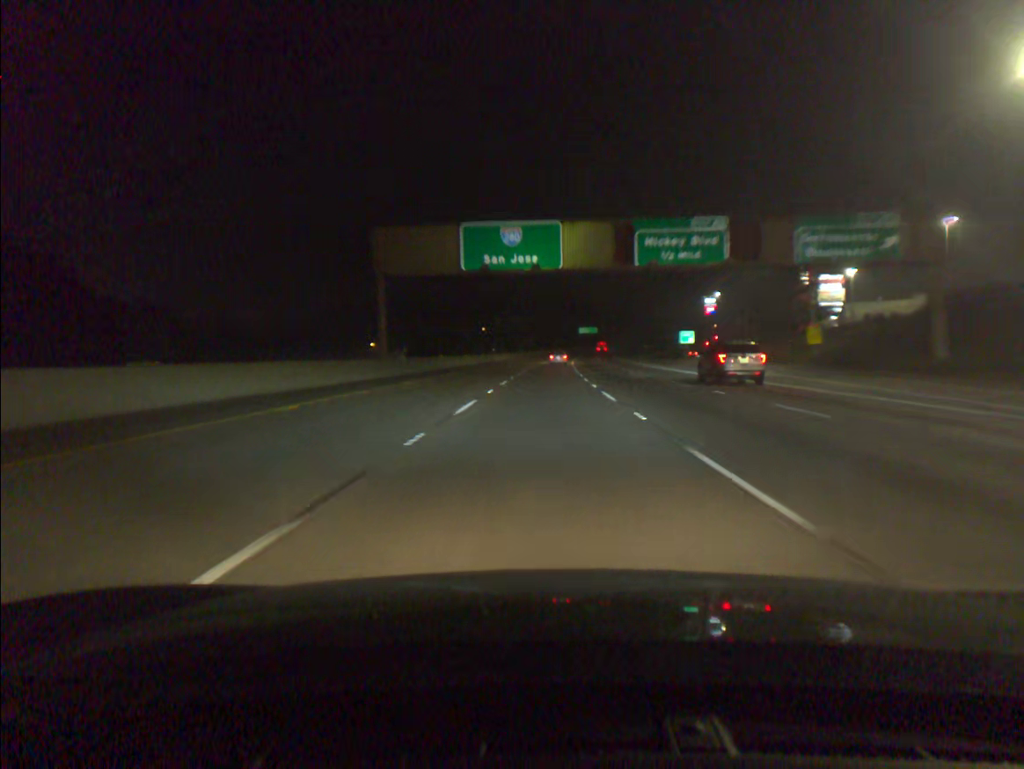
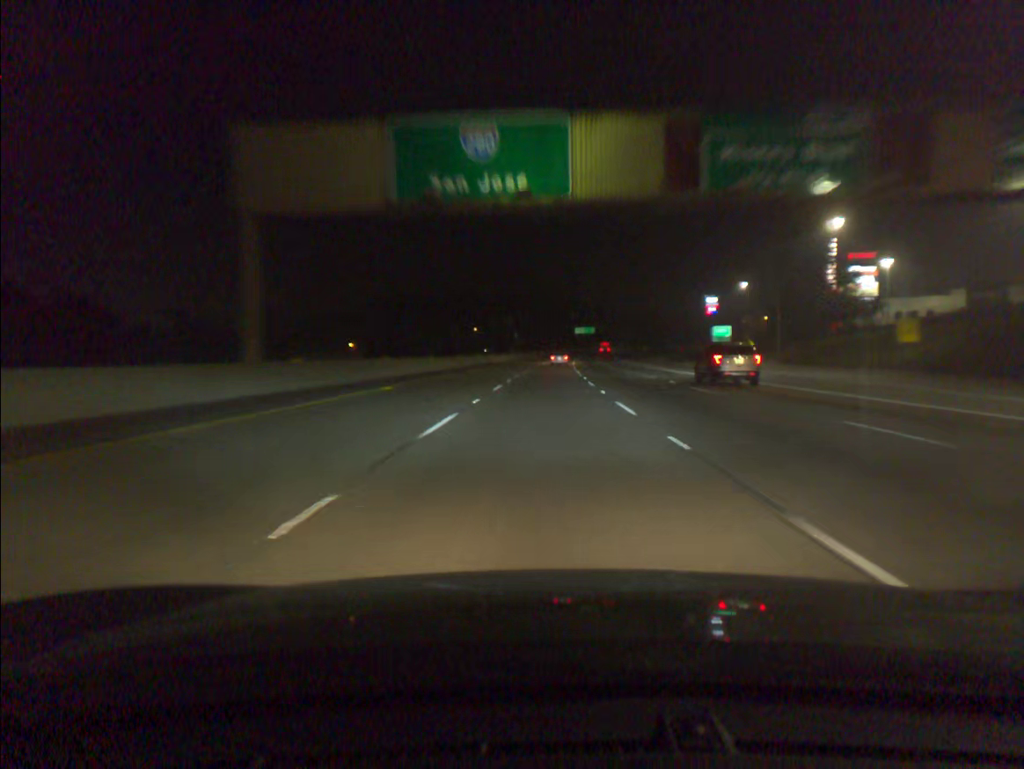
(+0.1, +19.1) m; 0°
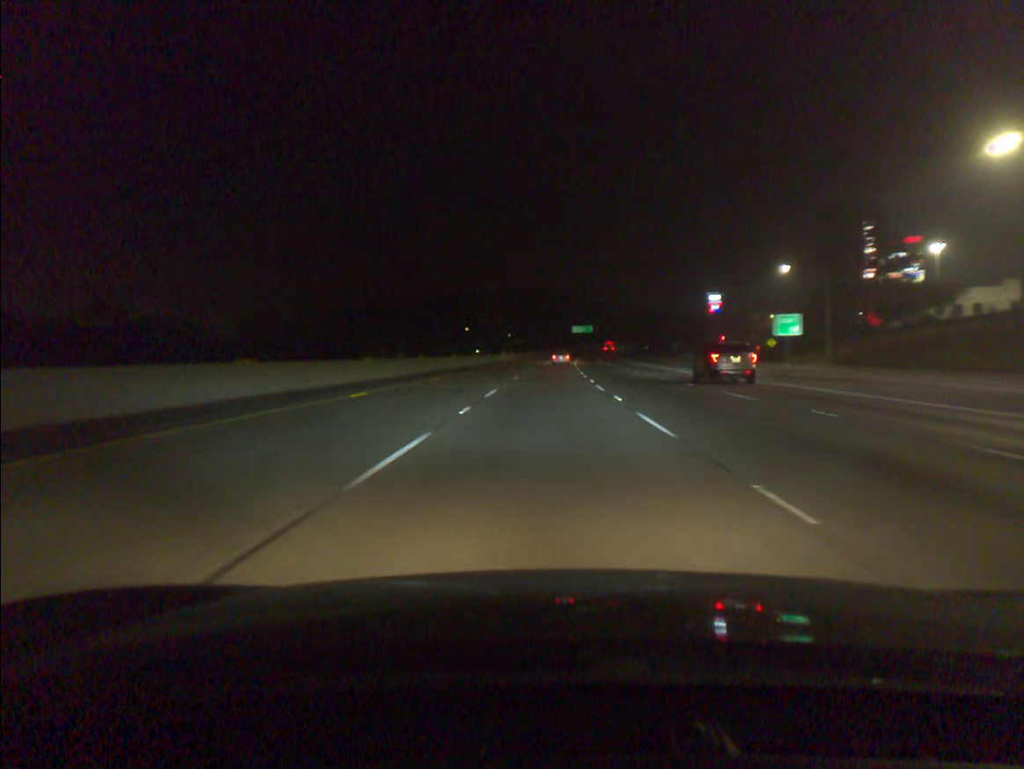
(+0.1, +19.1) m; 0°
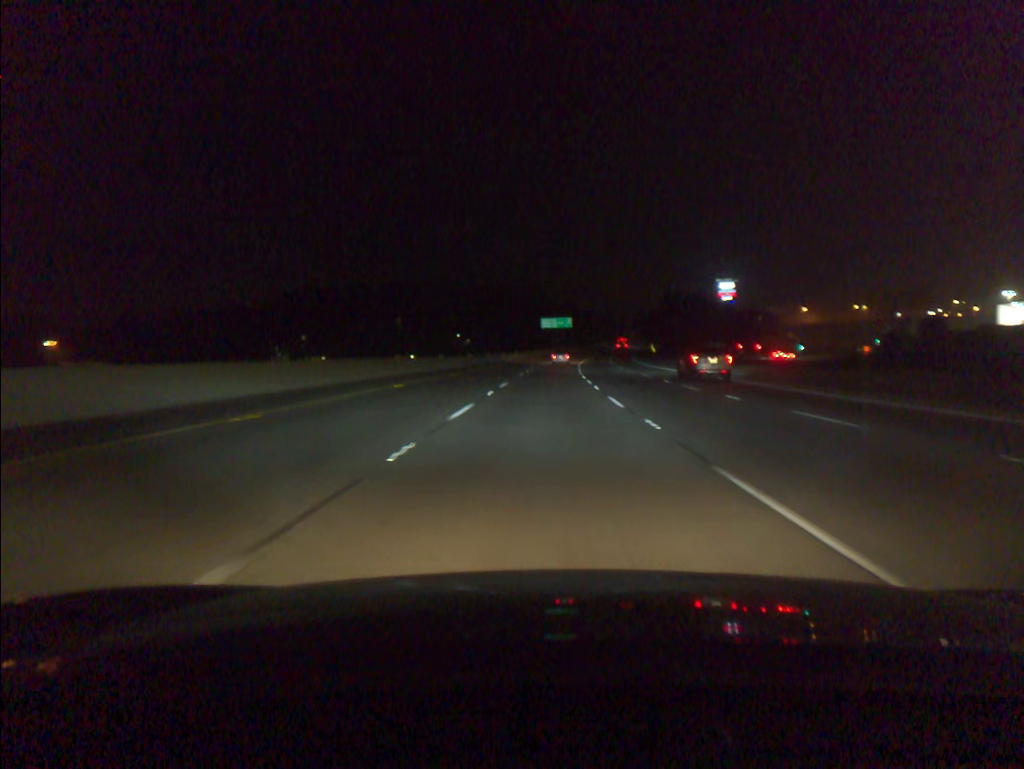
(+2.3, +95.2) m; +3°
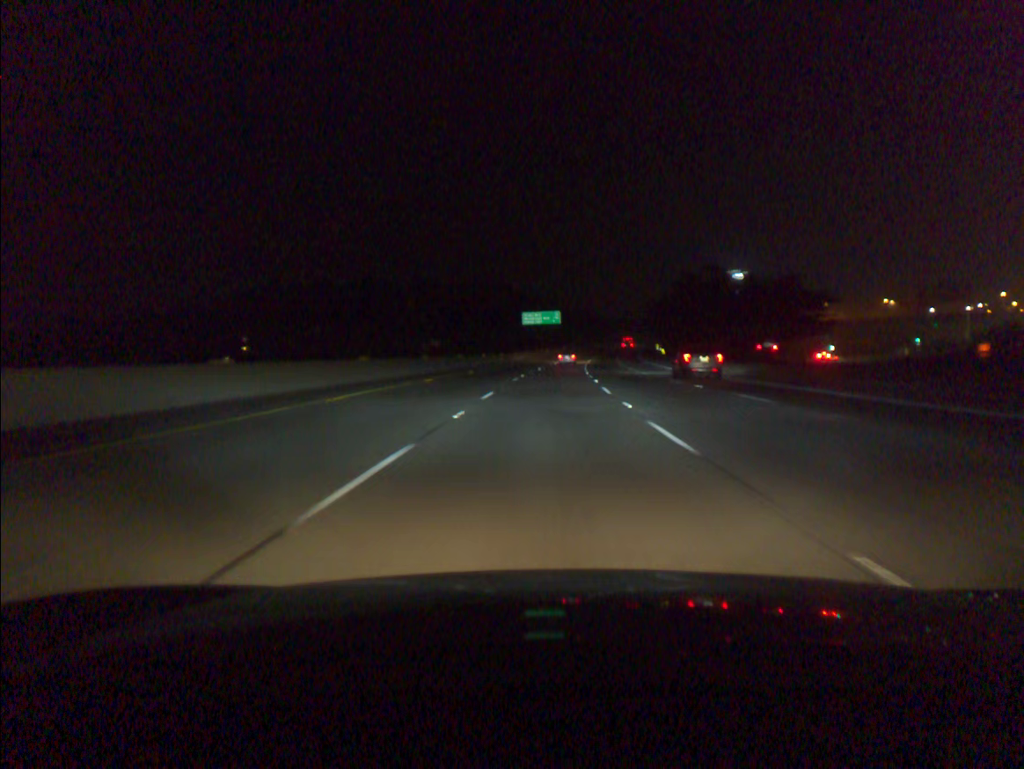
(+0.4, +38.0) m; +1°
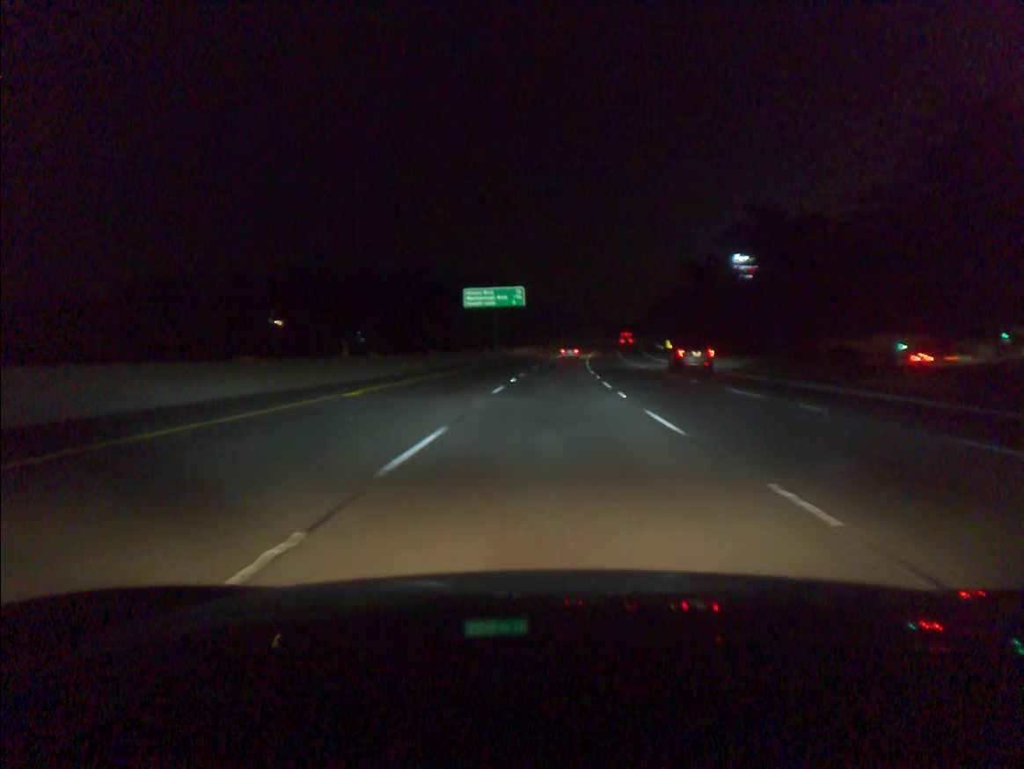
(+1.2, +56.8) m; +3°
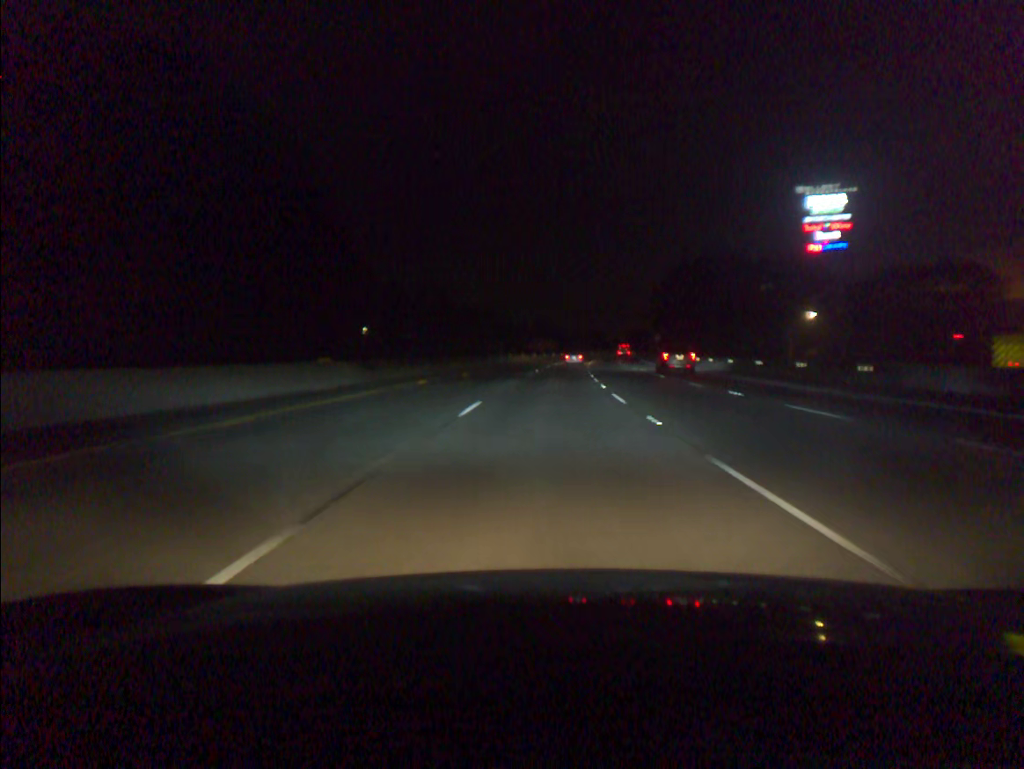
(+4.0, +94.5) m; +5°
